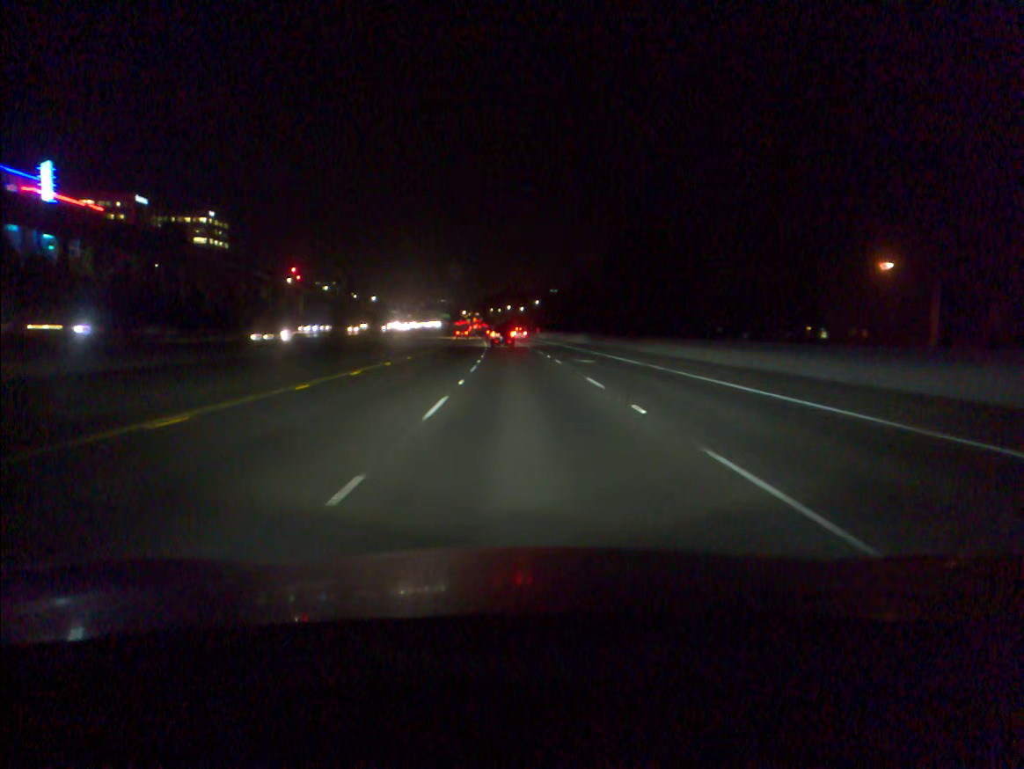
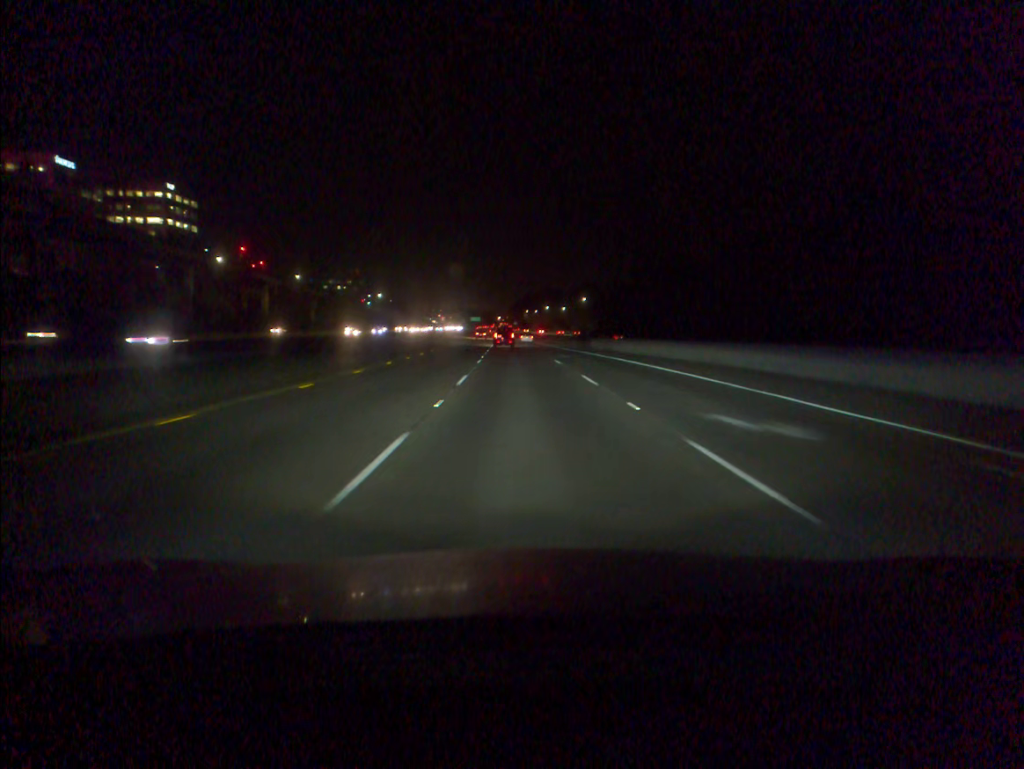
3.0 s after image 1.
(-1.7, +71.8) m; -3°
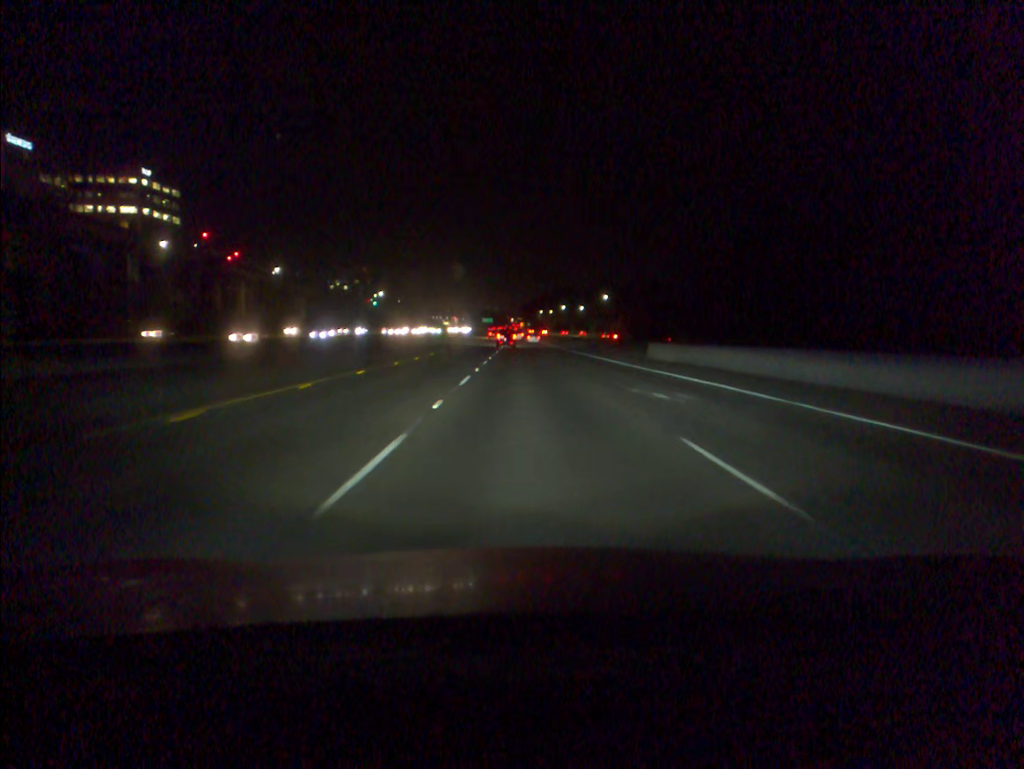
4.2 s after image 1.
(-0.2, +28.6) m; -1°
